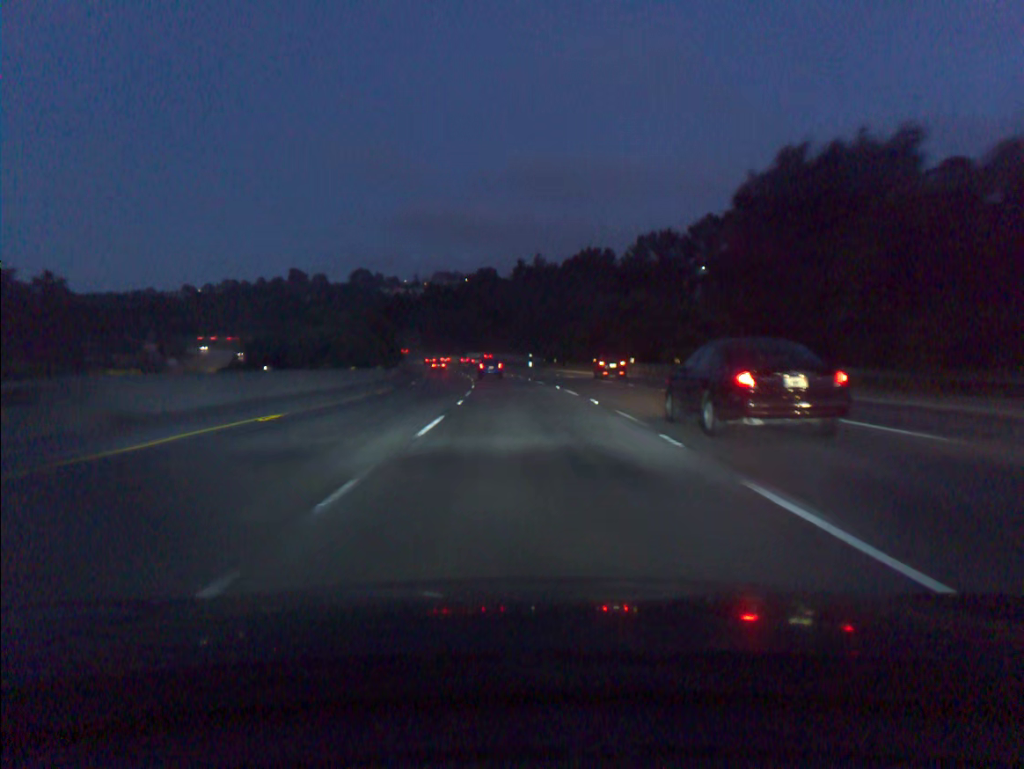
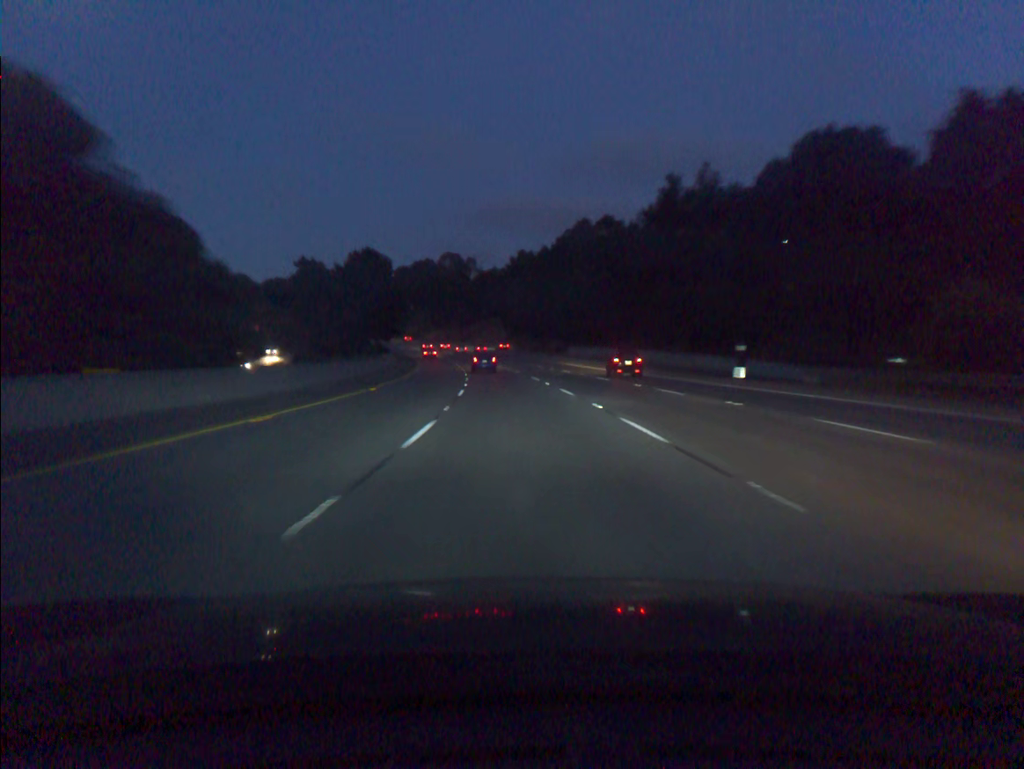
(-4.9, +89.0) m; -7°
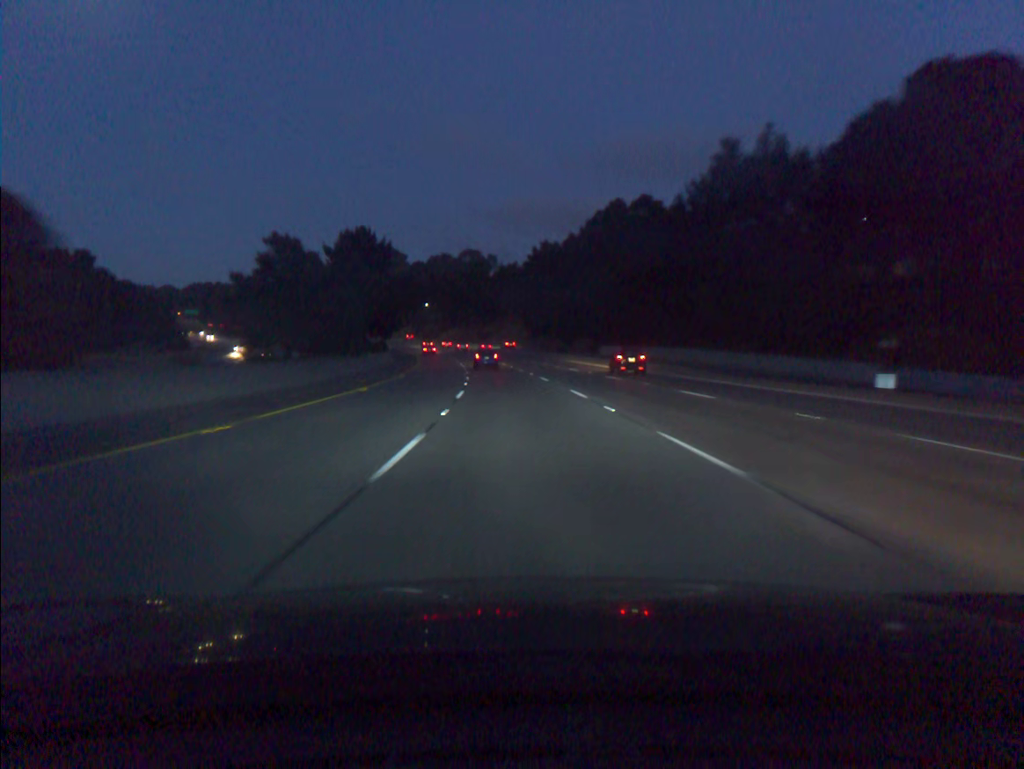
(-0.2, +17.7) m; -2°
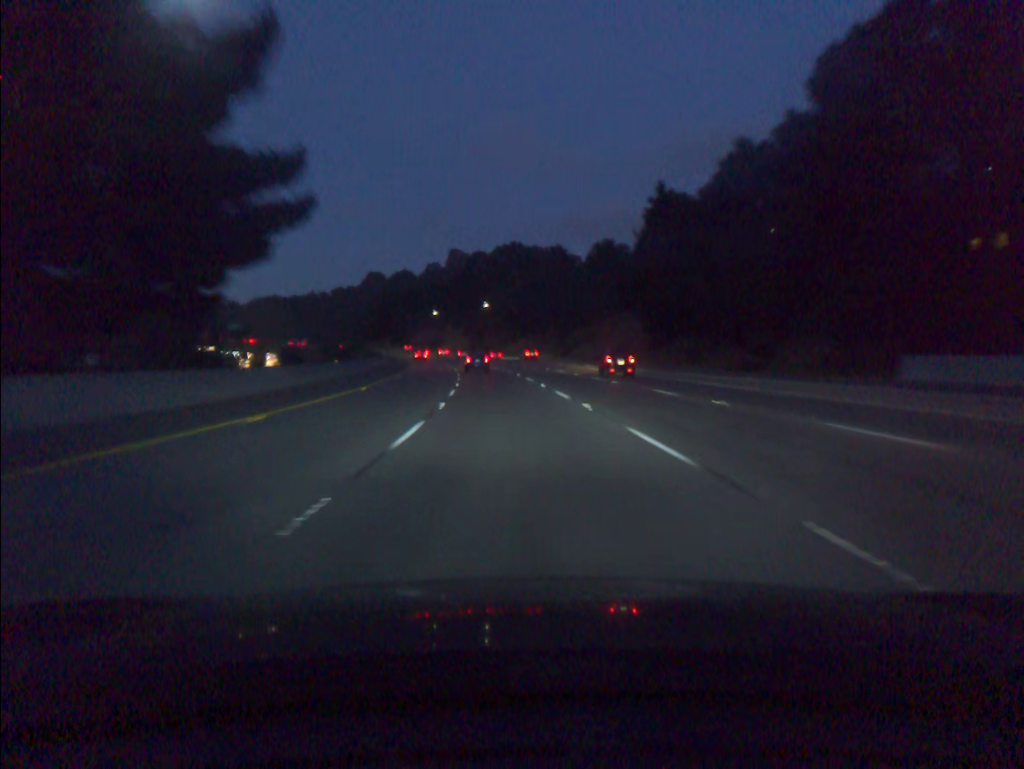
(-3.4, +70.0) m; -6°
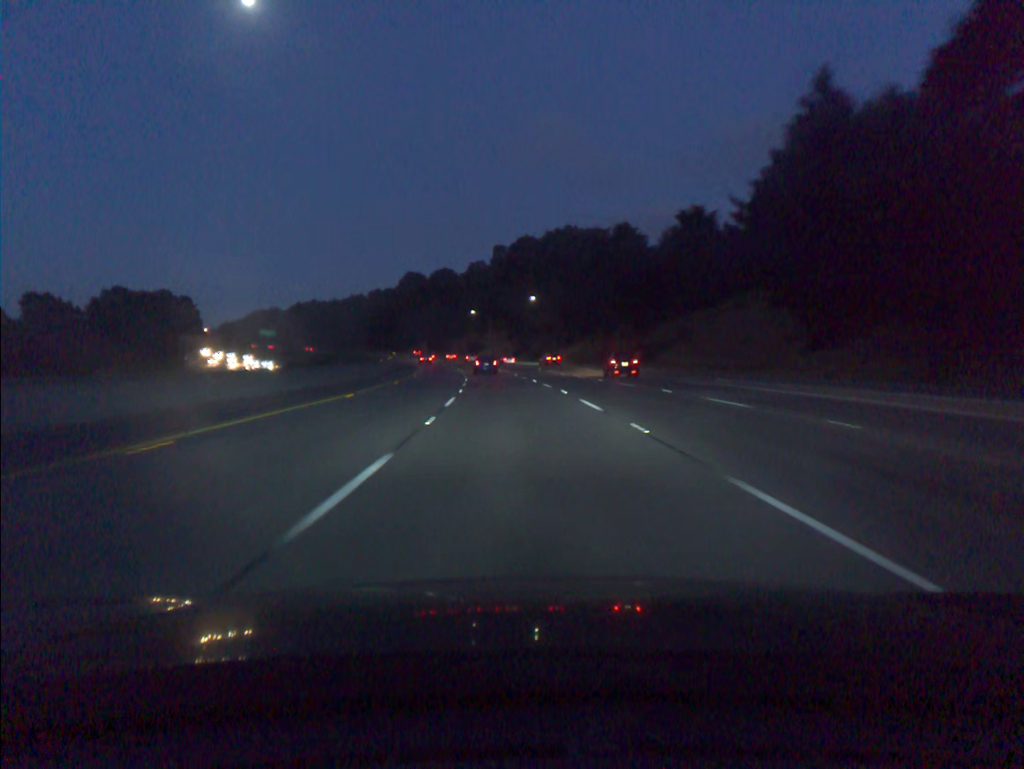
(-1.1, +34.8) m; -4°
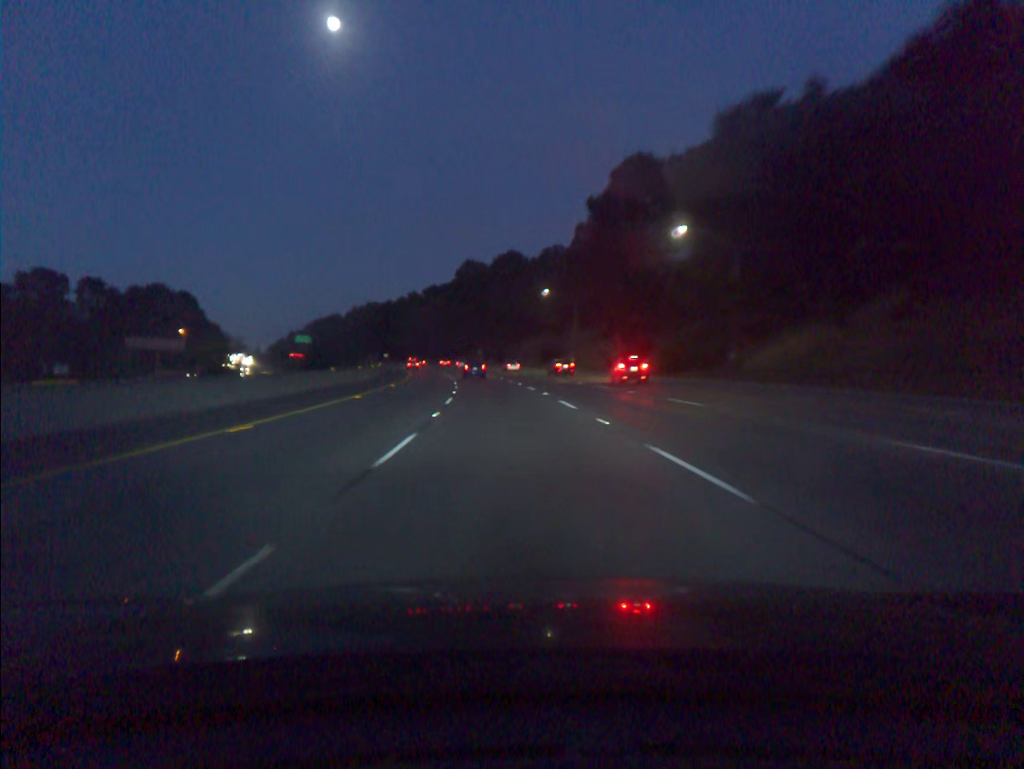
(-3.4, +69.0) m; -6°
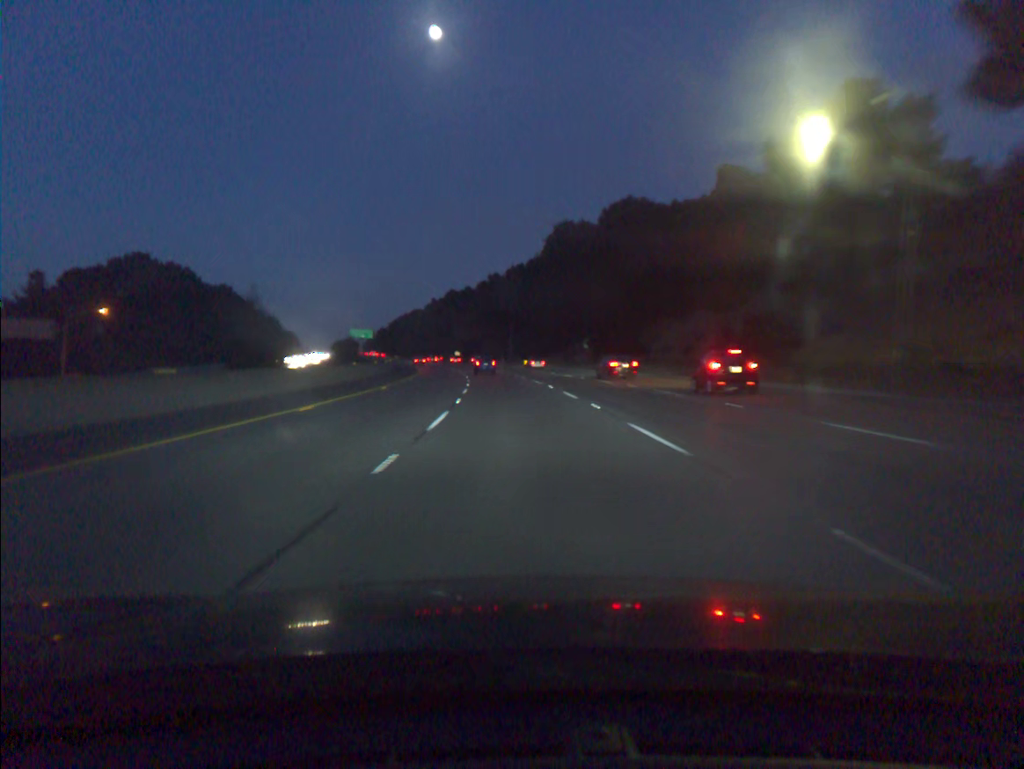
(-4.4, +69.1) m; -7°
